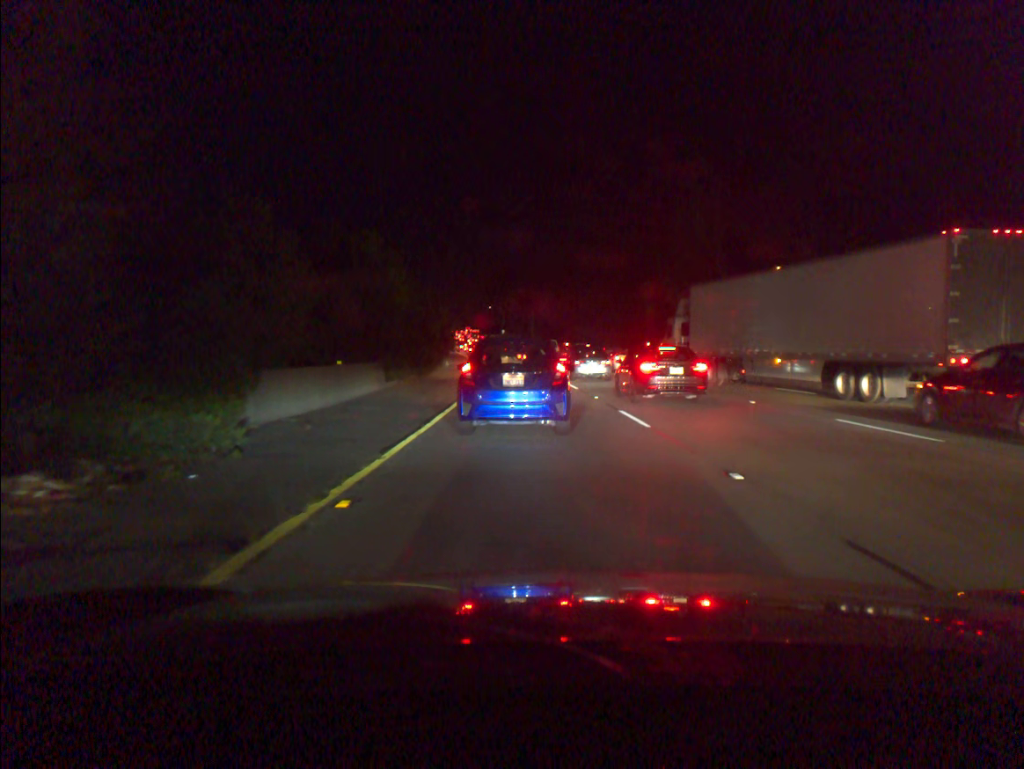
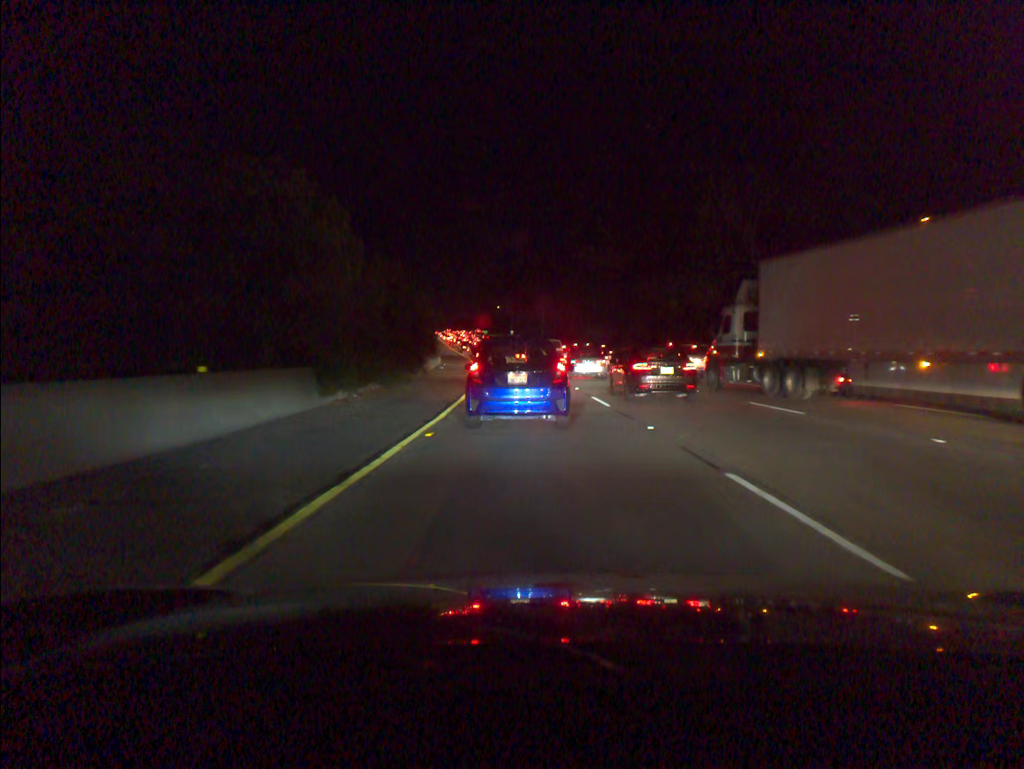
(-0.1, +9.0) m; -1°
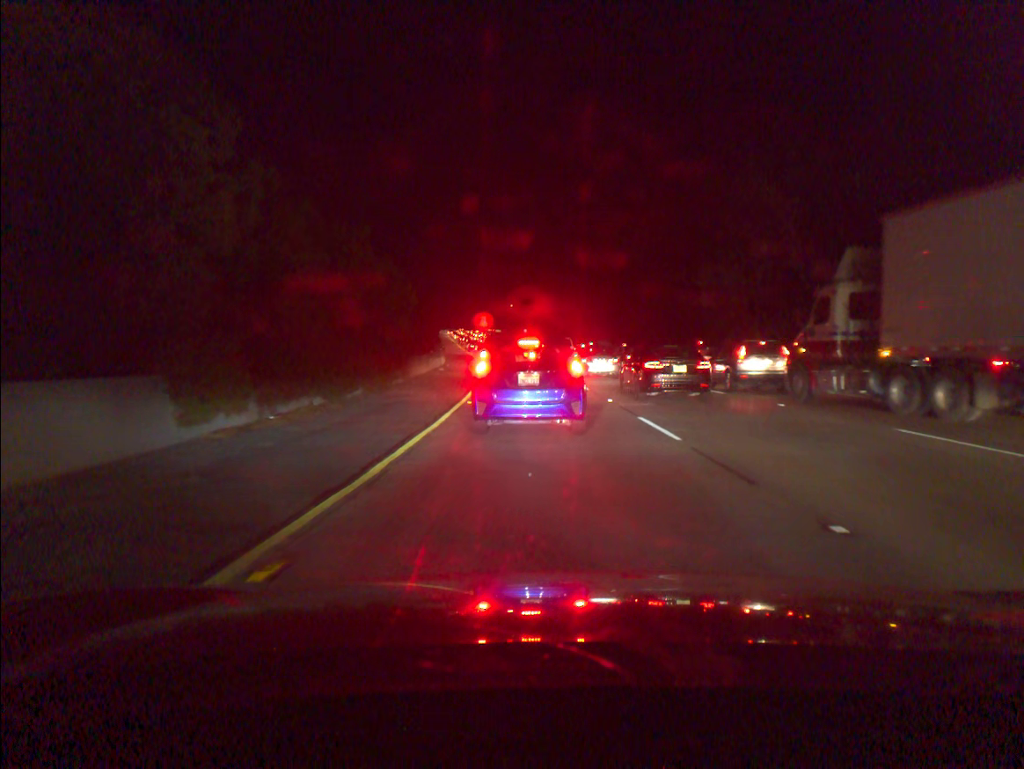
(0.0, +7.7) m; -1°
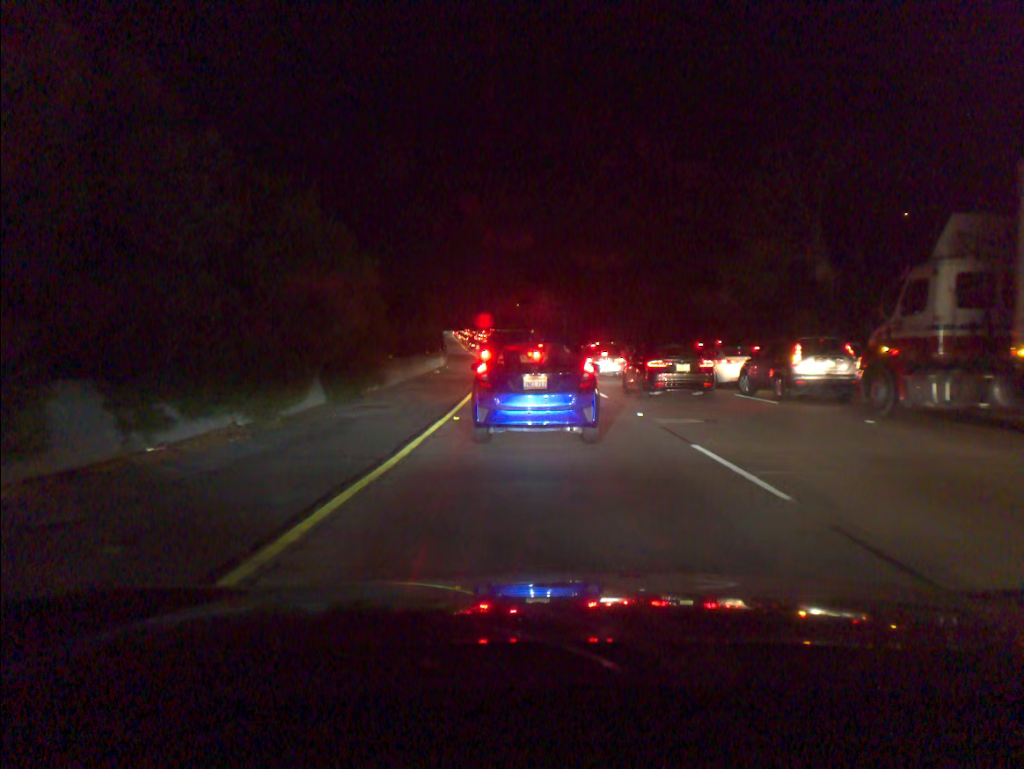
(0.0, +4.6) m; -1°
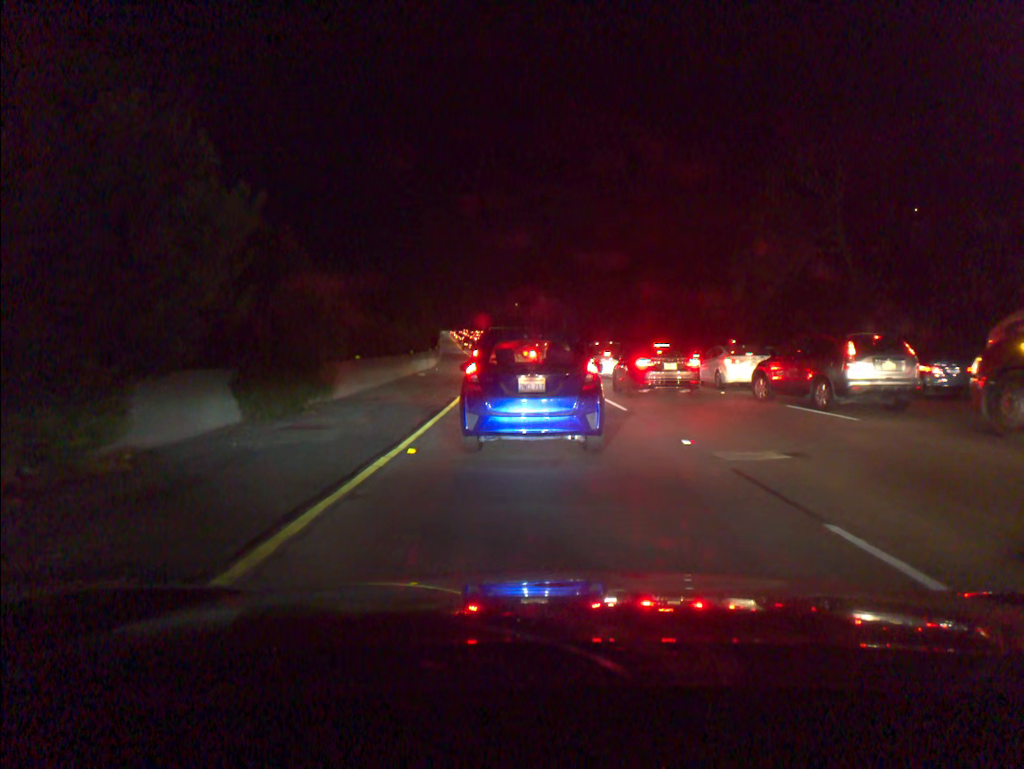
(0.0, +4.9) m; 0°
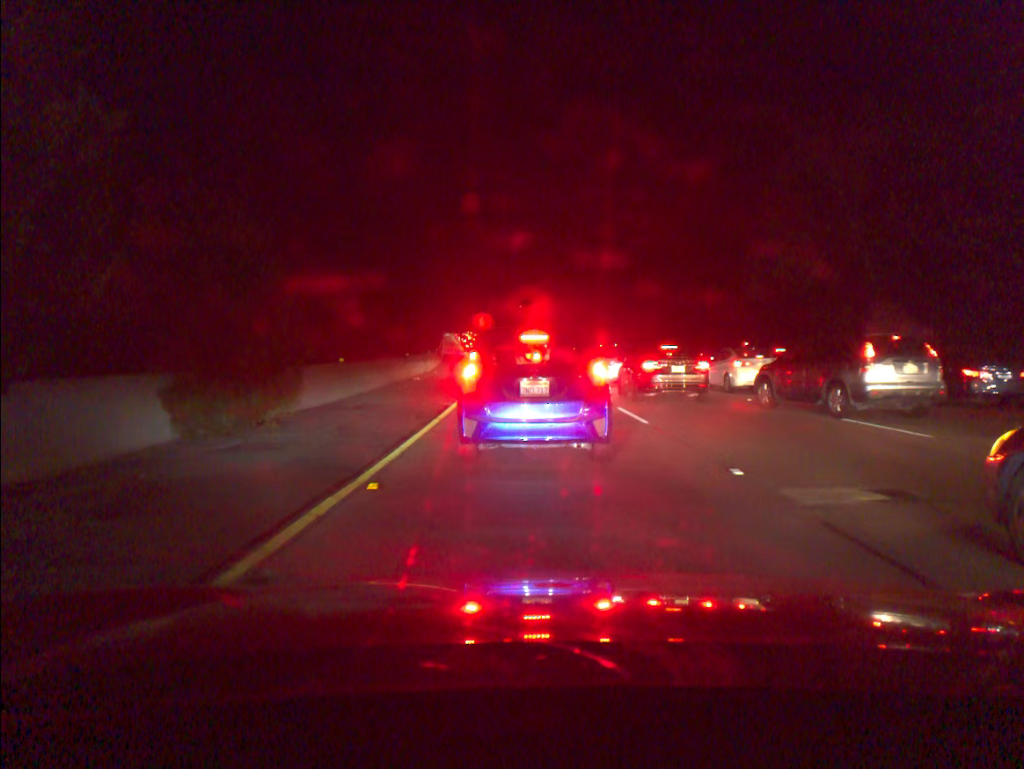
(0.0, +2.5) m; -1°
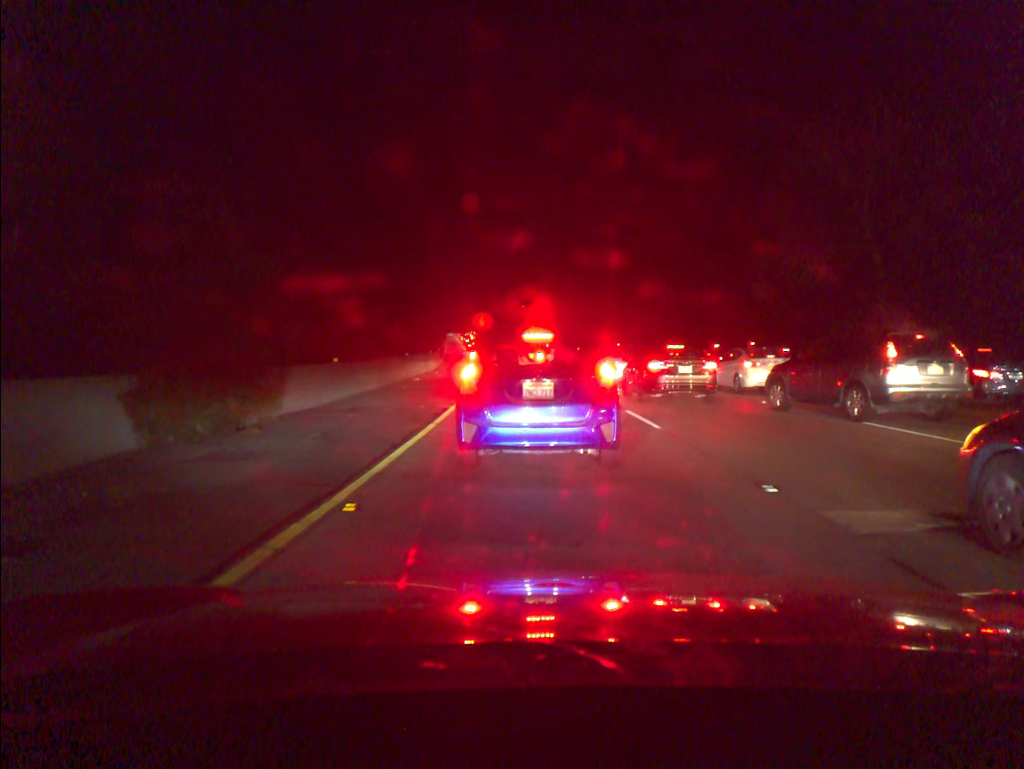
(0.0, +1.0) m; 0°
